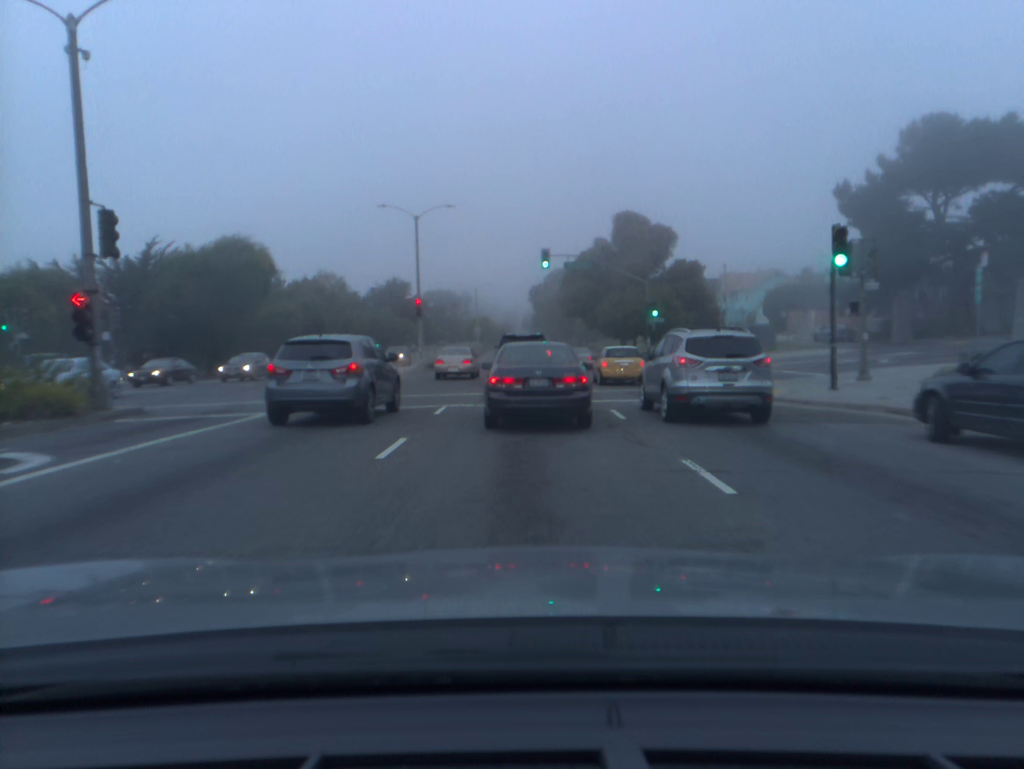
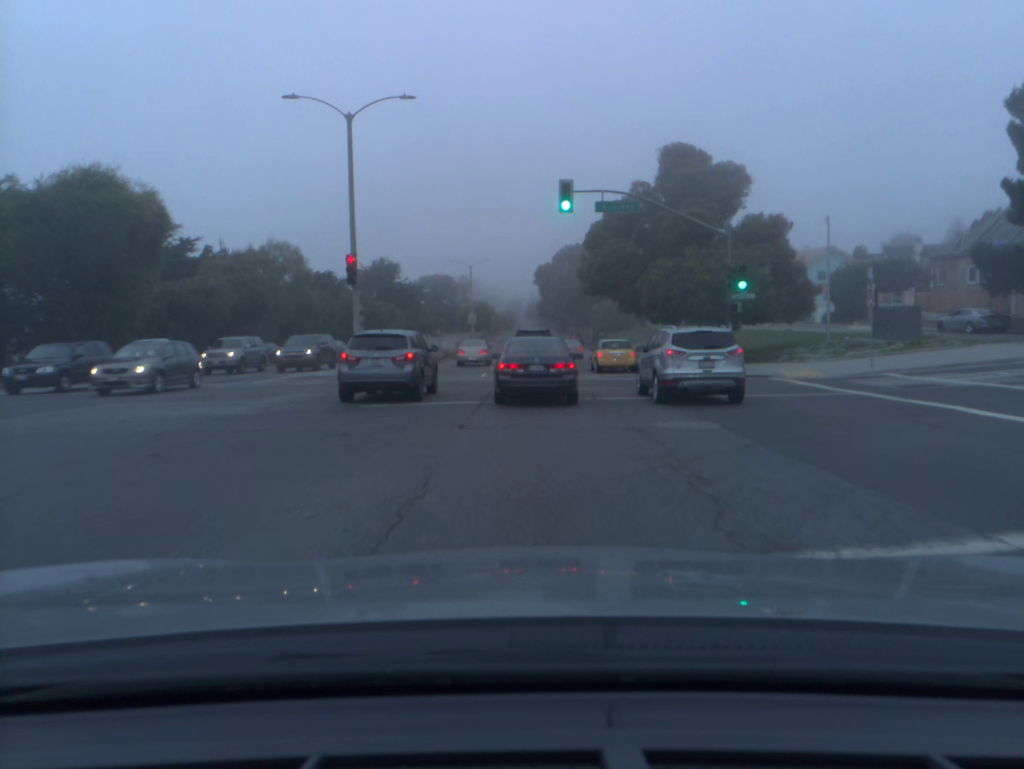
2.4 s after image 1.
(-0.2, +18.7) m; 0°
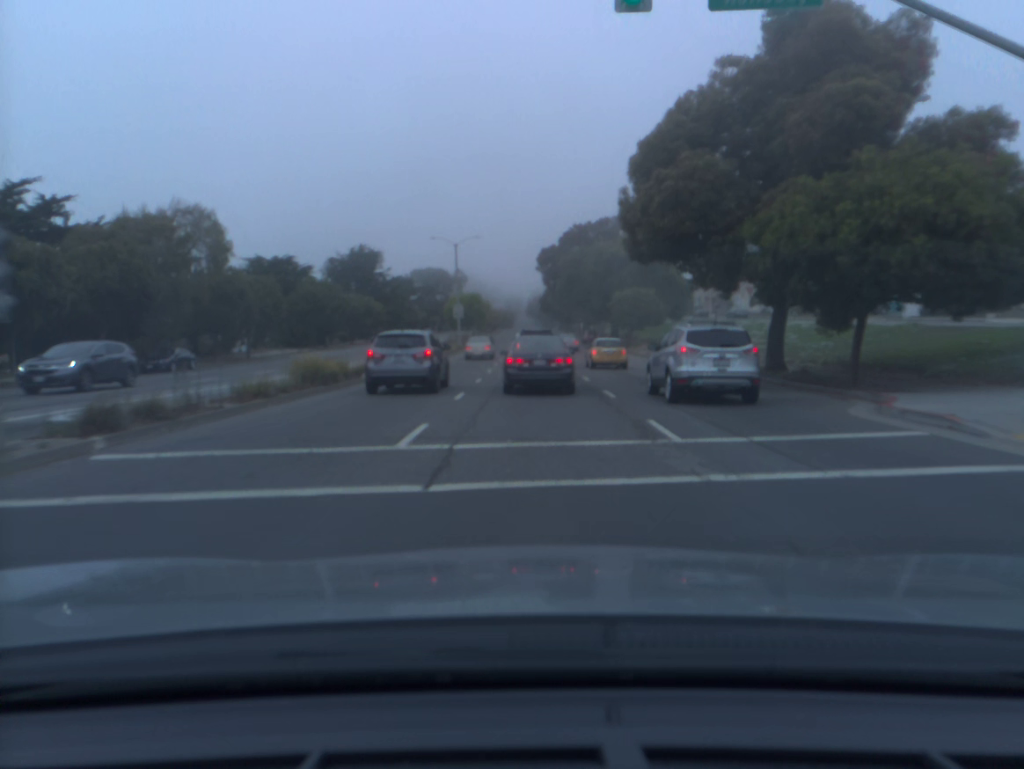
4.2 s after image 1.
(0.0, +19.7) m; 0°
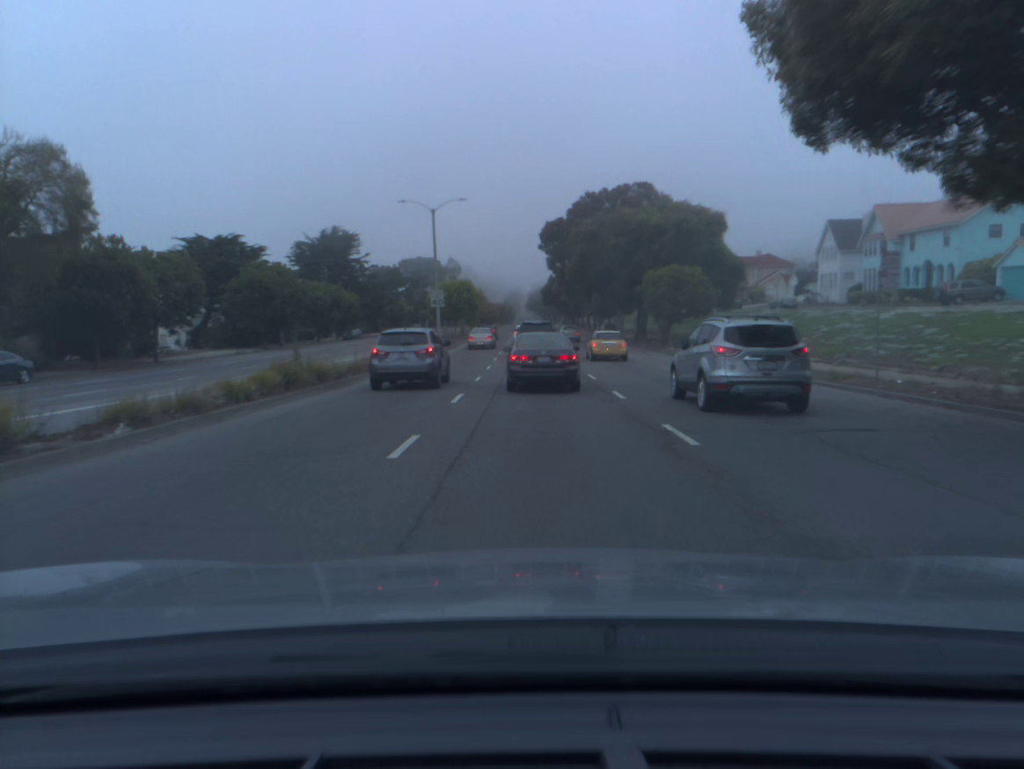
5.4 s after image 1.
(0.0, +15.8) m; 0°
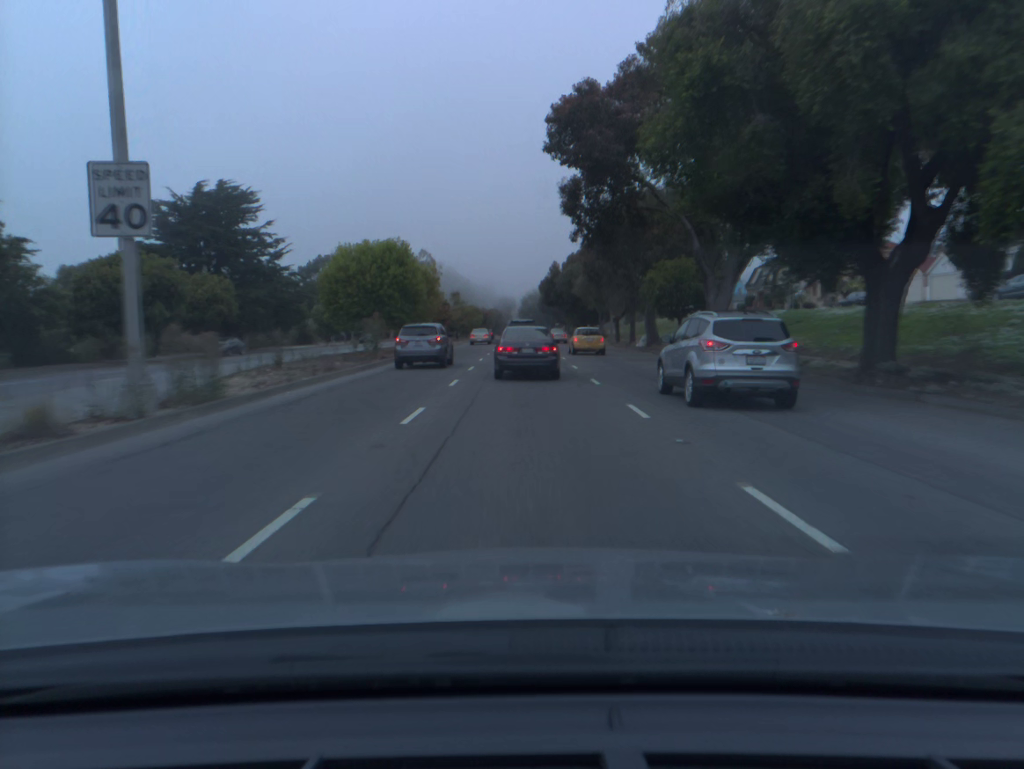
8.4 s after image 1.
(+0.3, +41.2) m; 0°
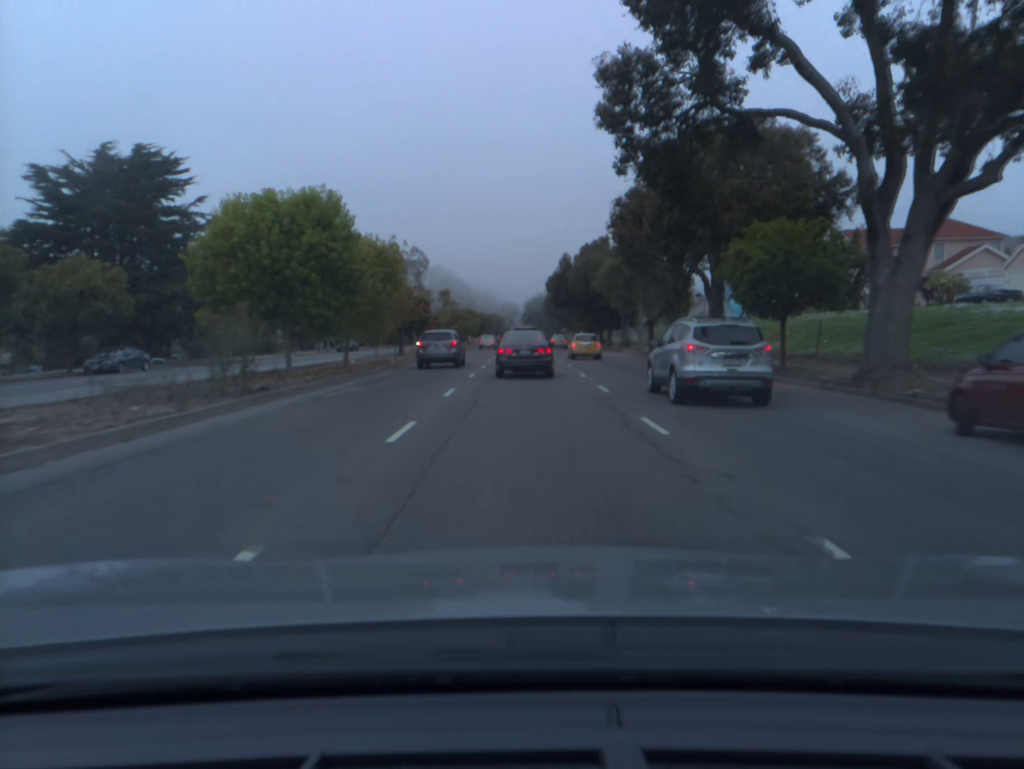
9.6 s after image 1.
(0.0, +16.3) m; 0°
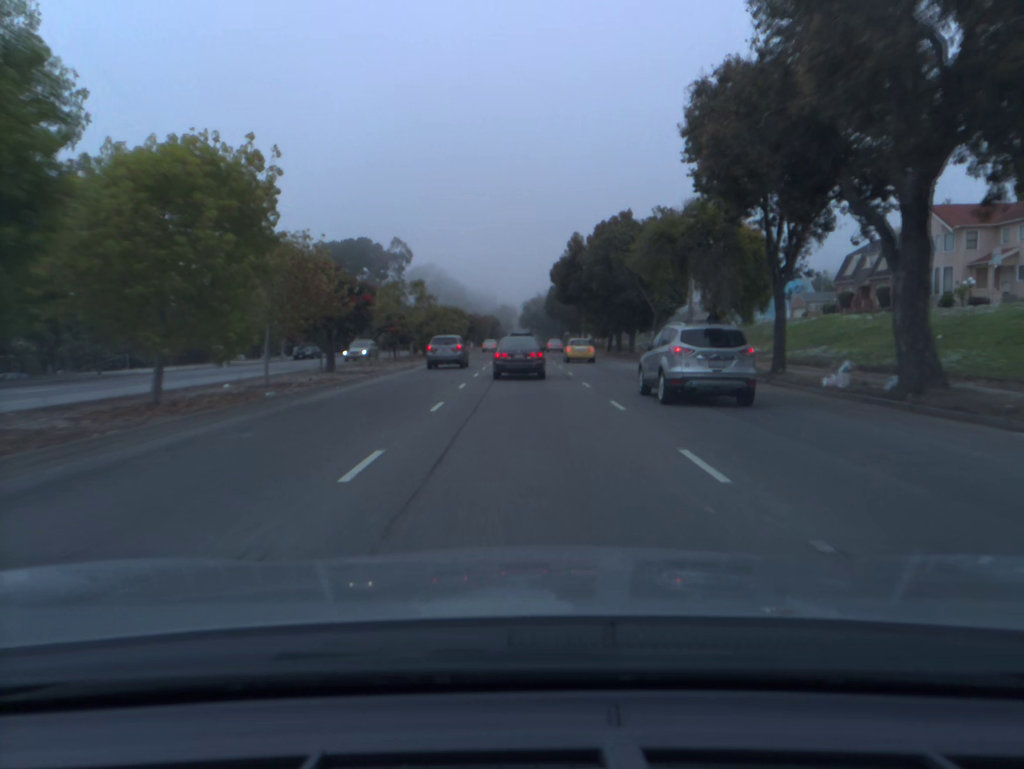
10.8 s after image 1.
(0.0, +17.1) m; 0°
